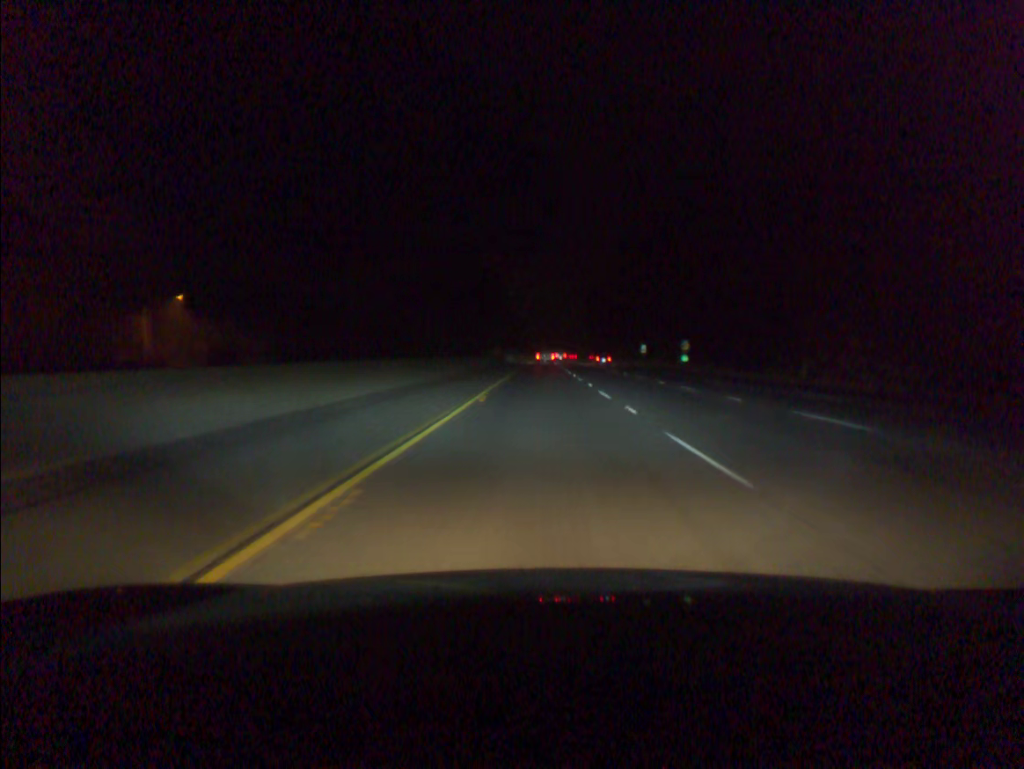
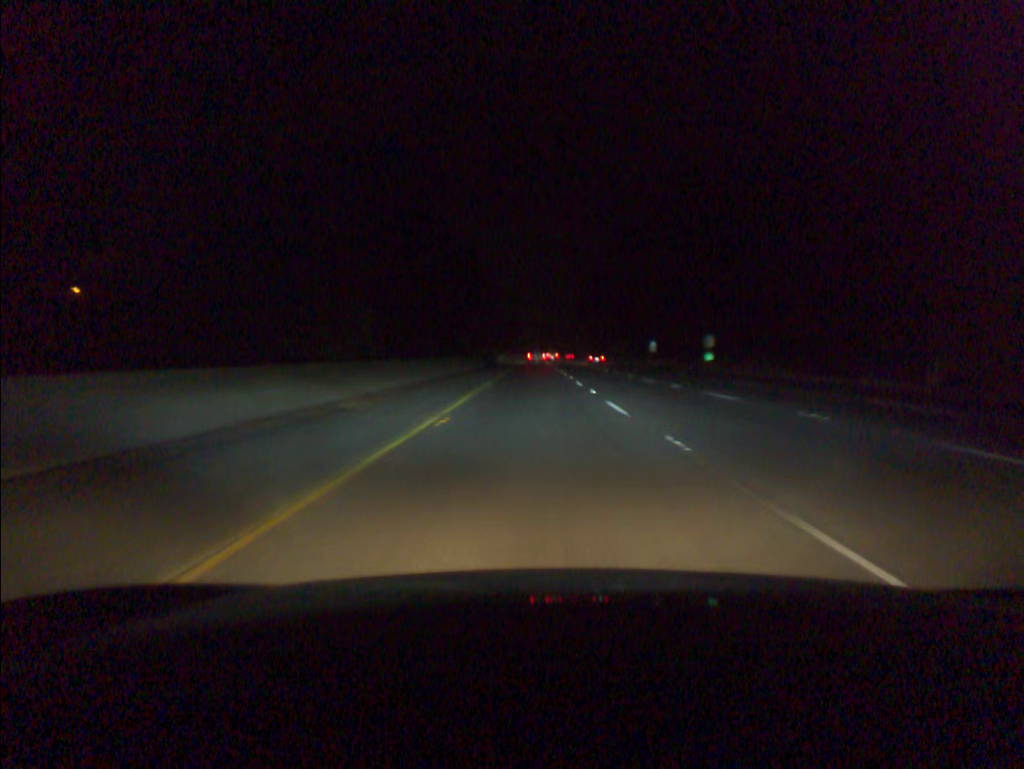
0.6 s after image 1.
(+0.1, +21.0) m; +1°
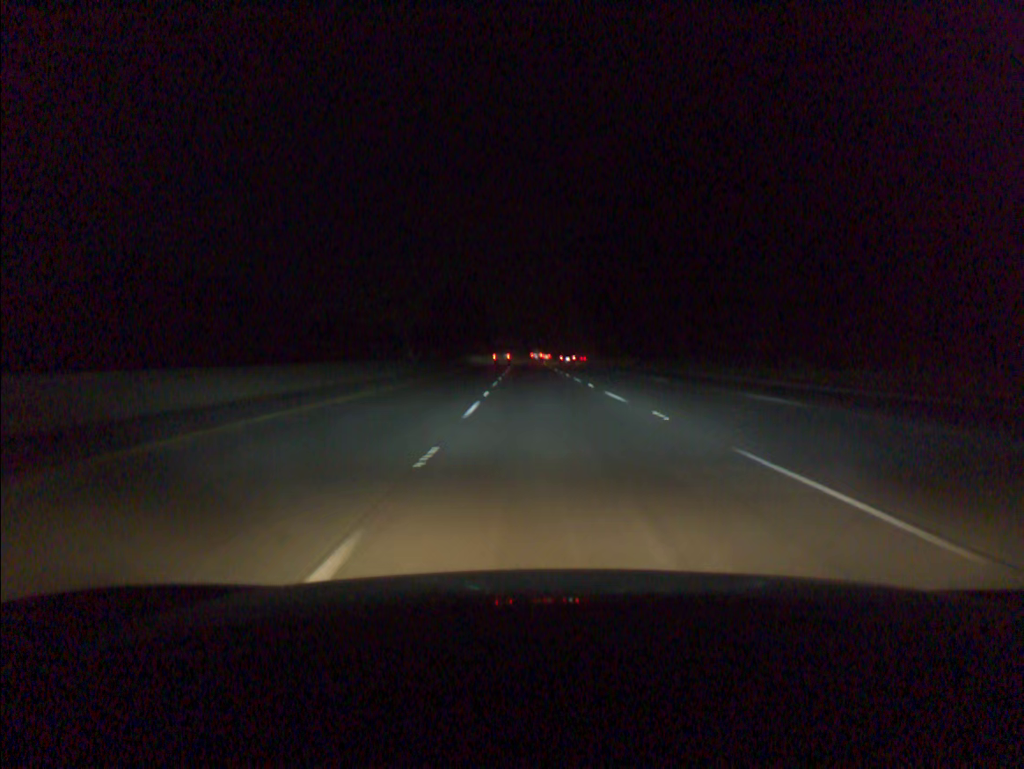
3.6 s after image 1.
(+2.0, +103.7) m; +1°
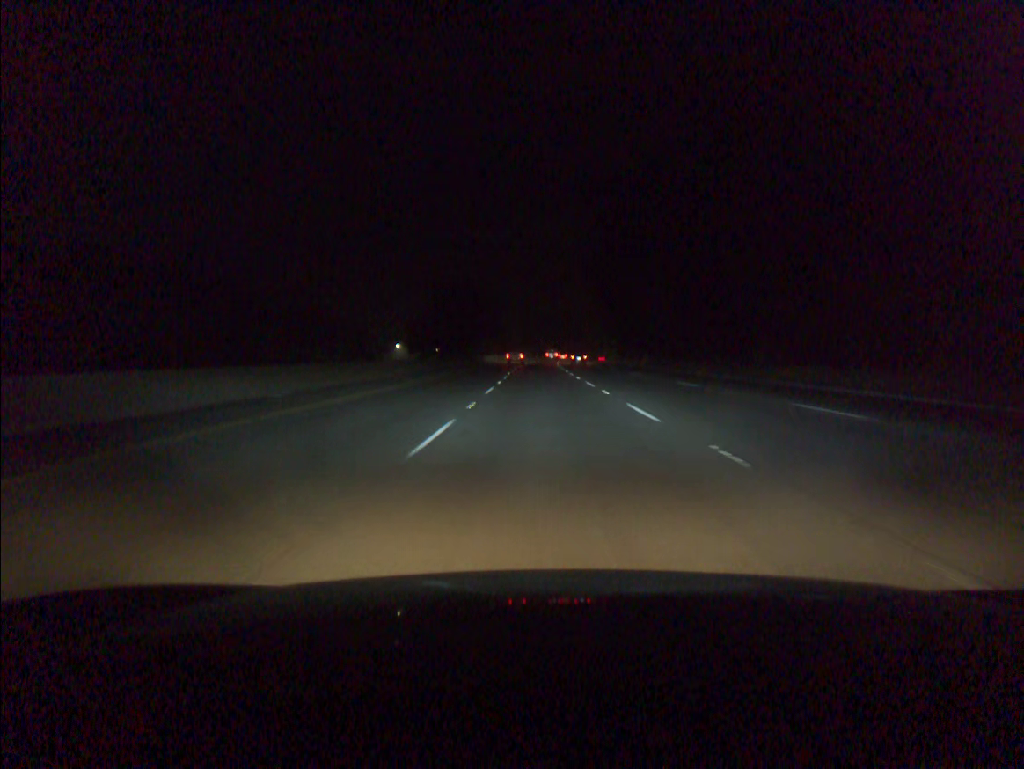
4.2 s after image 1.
(-0.1, +20.2) m; -1°
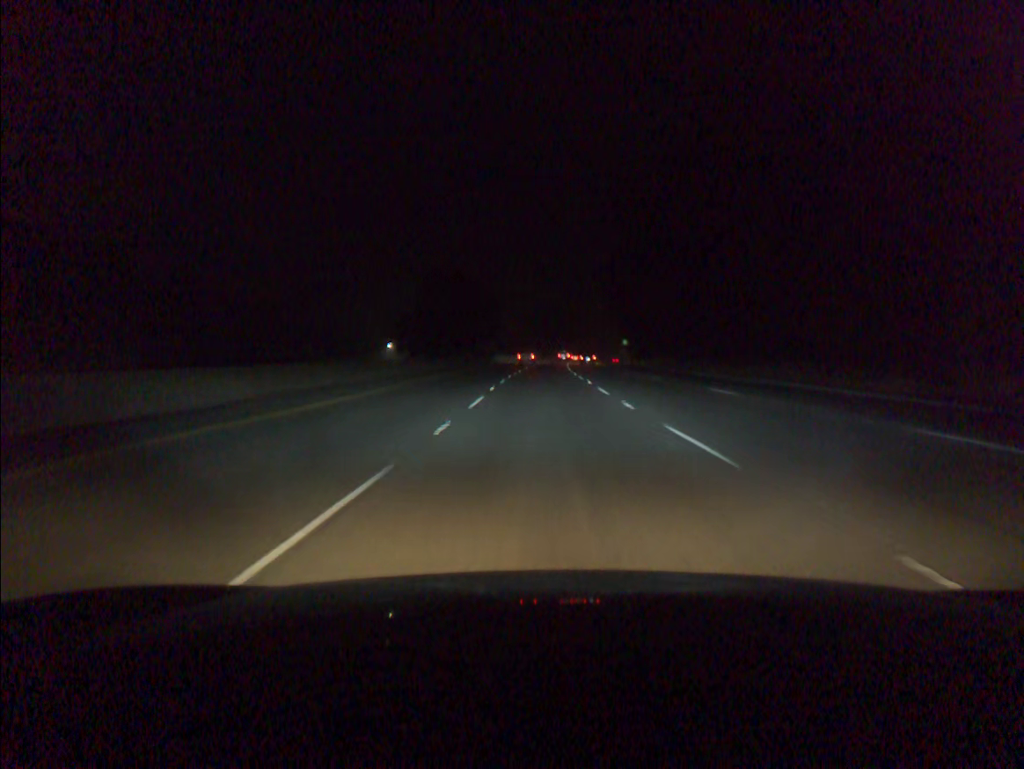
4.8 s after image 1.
(-0.1, +20.0) m; 0°
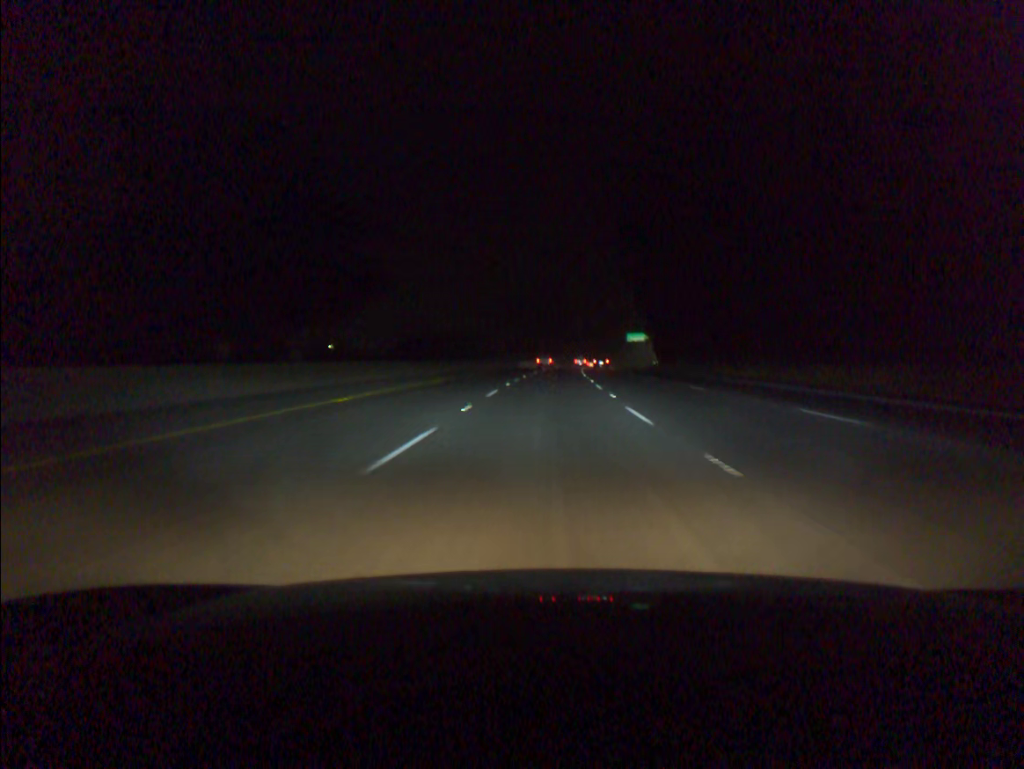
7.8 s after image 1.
(+1.4, +97.1) m; +2°
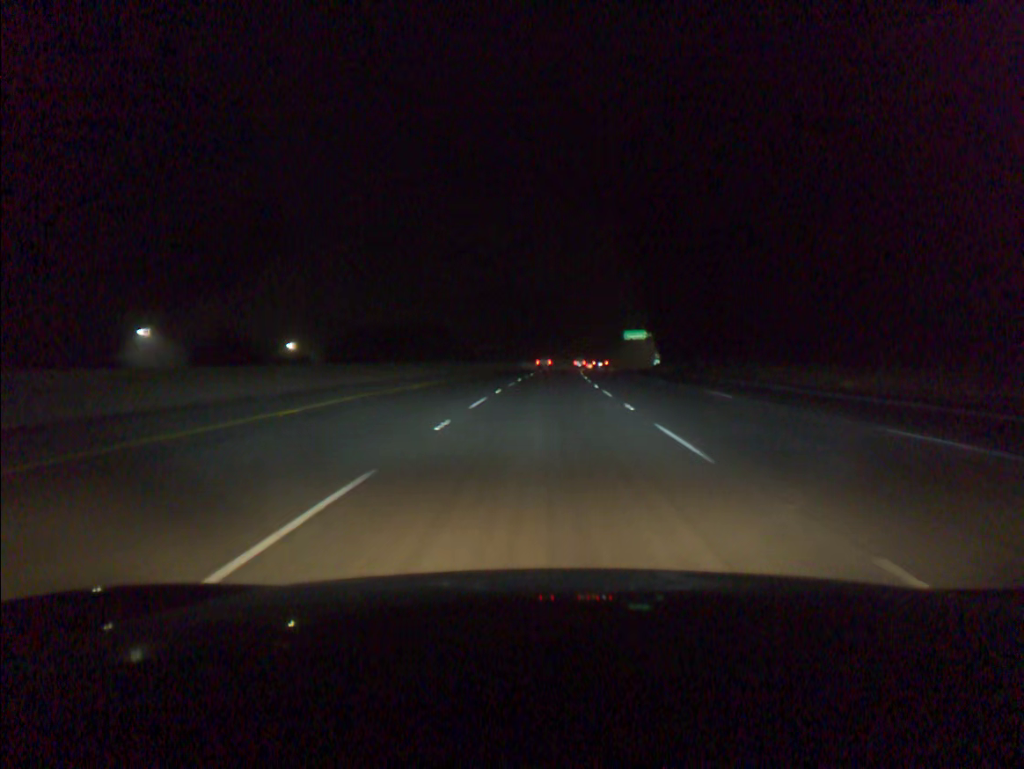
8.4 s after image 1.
(+0.1, +19.2) m; +1°
